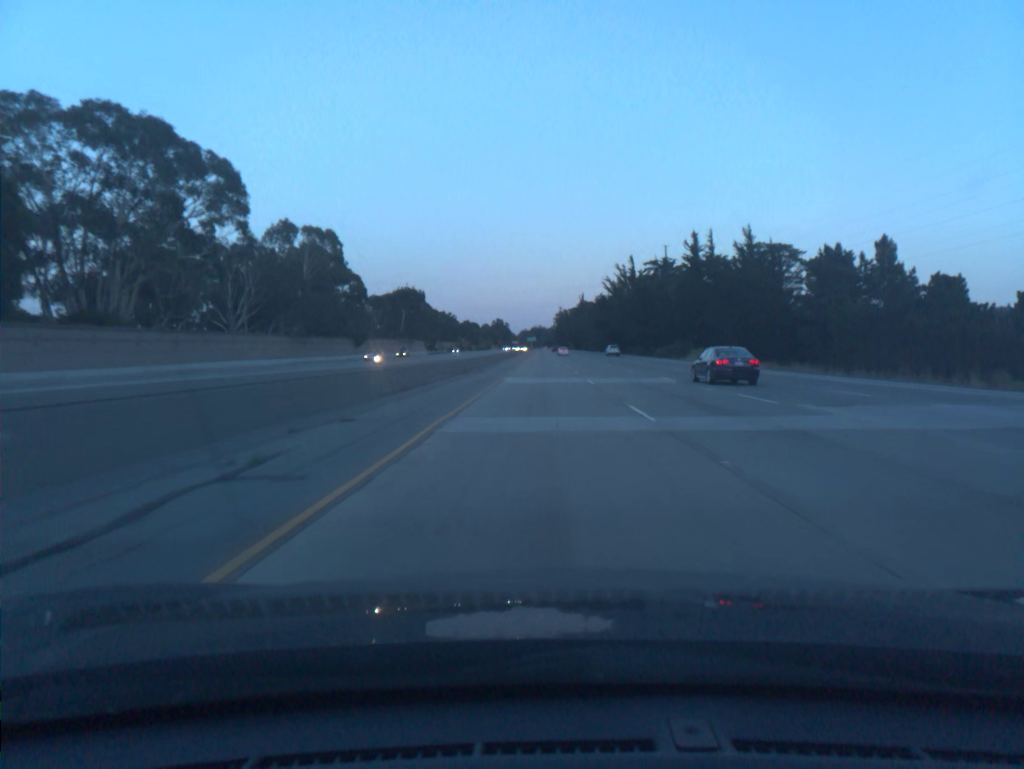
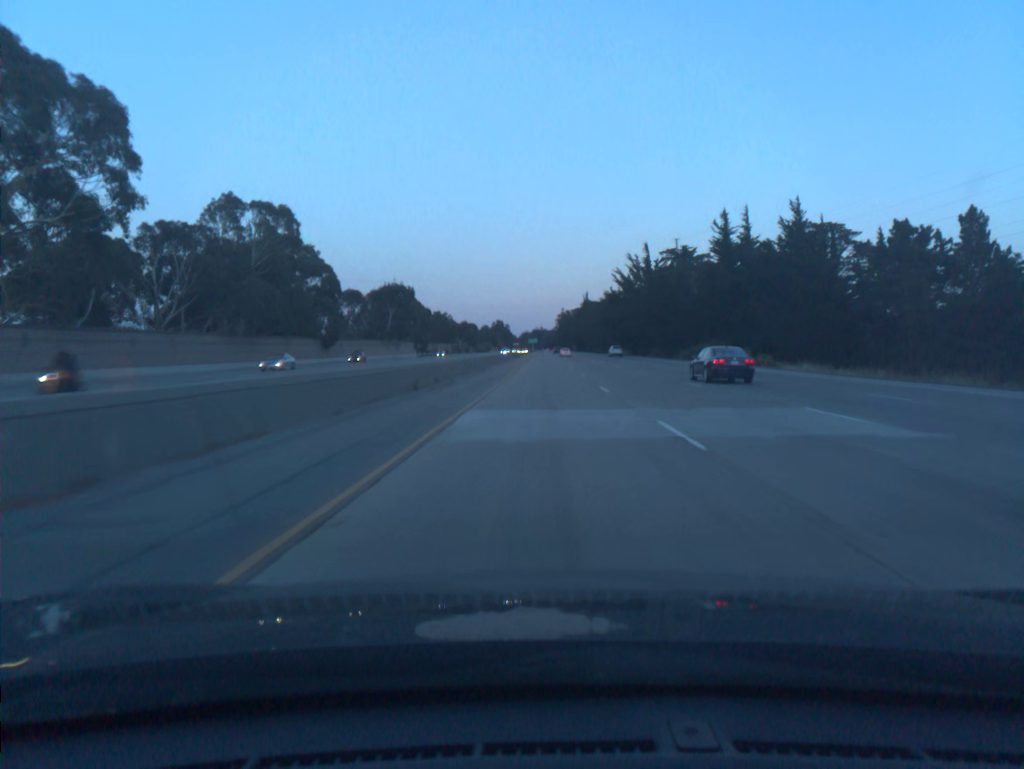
(0.0, +19.5) m; 0°
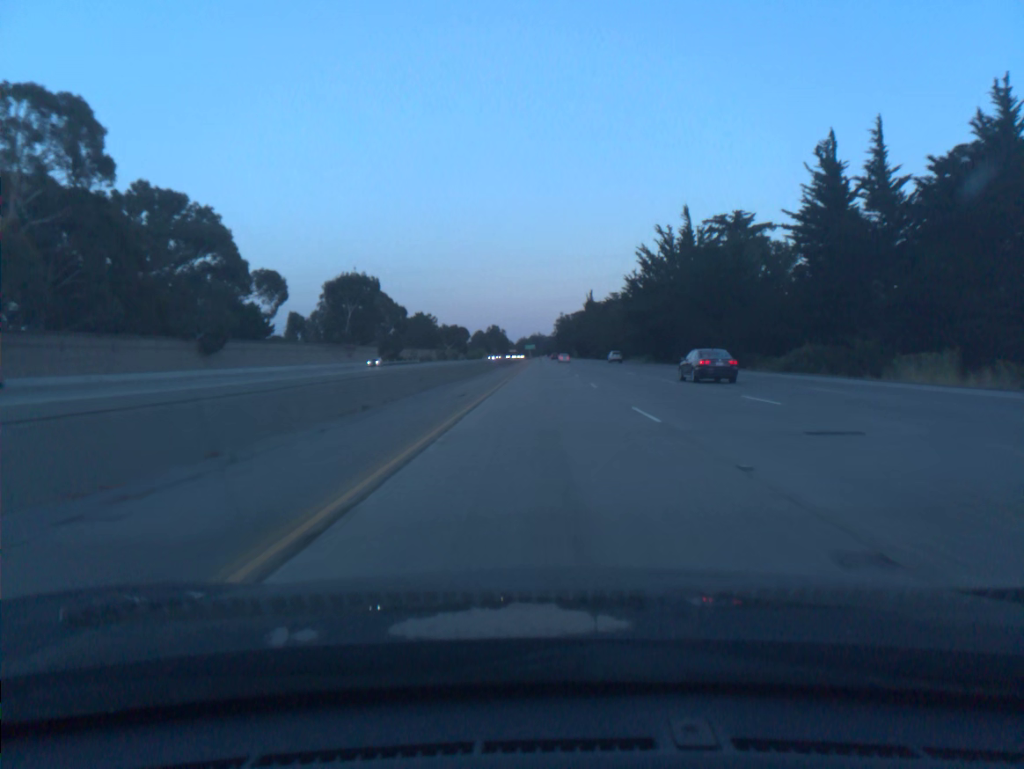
(0.0, +38.9) m; 0°
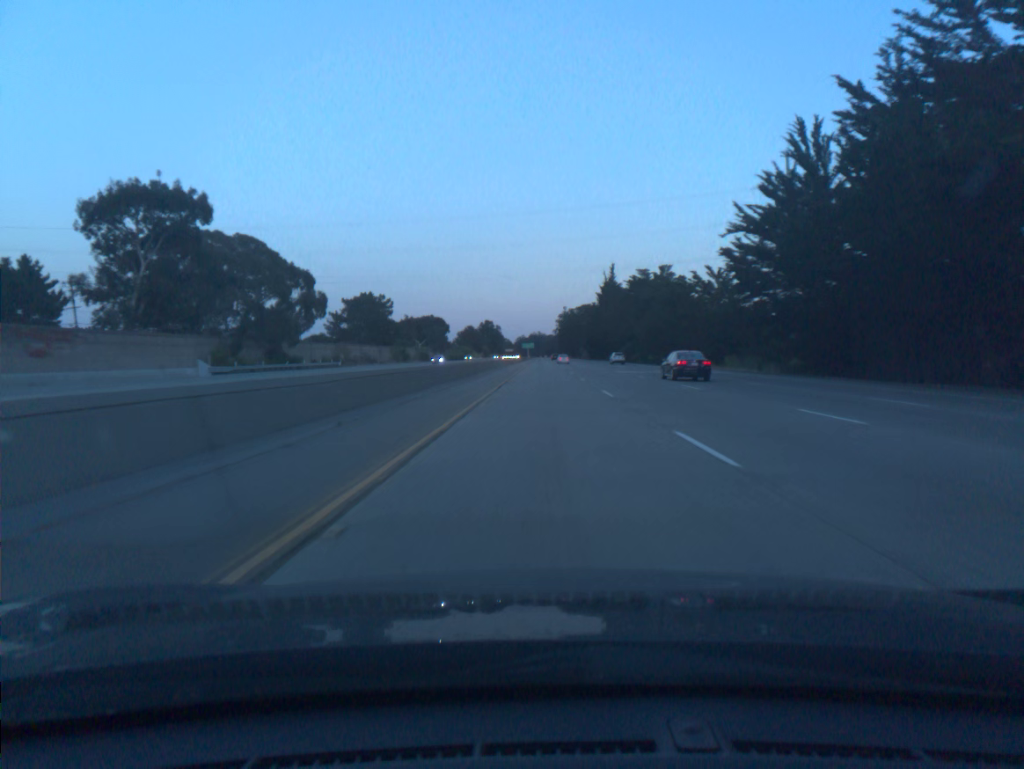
(0.0, +77.9) m; 0°
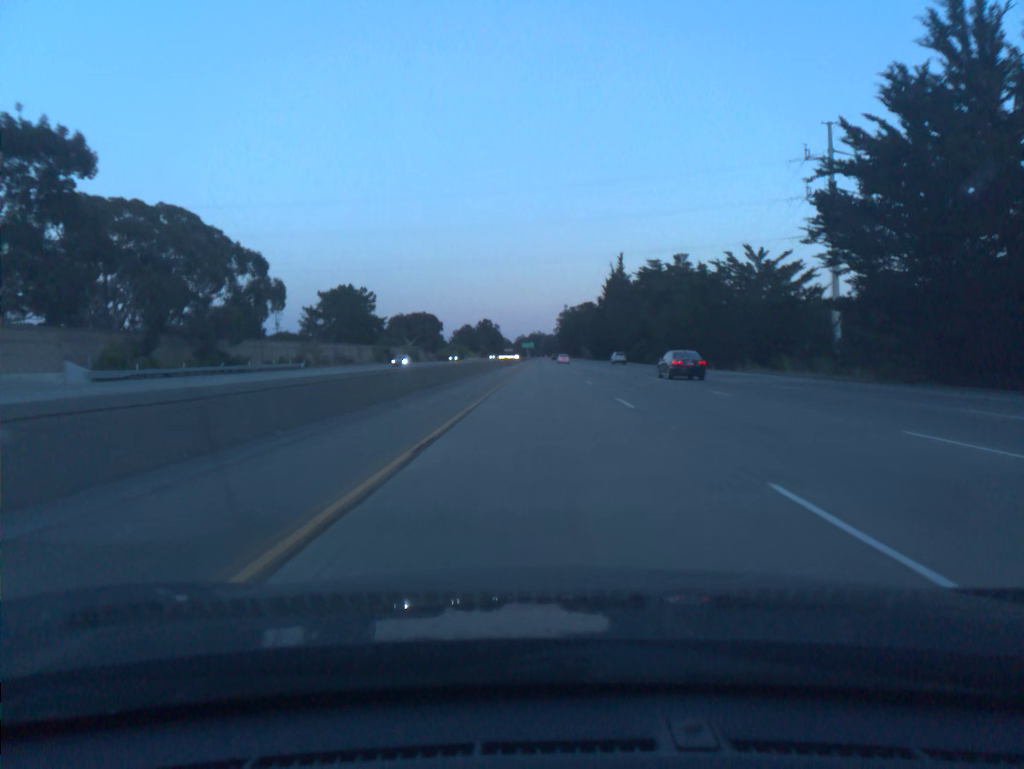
(0.0, +19.5) m; 0°
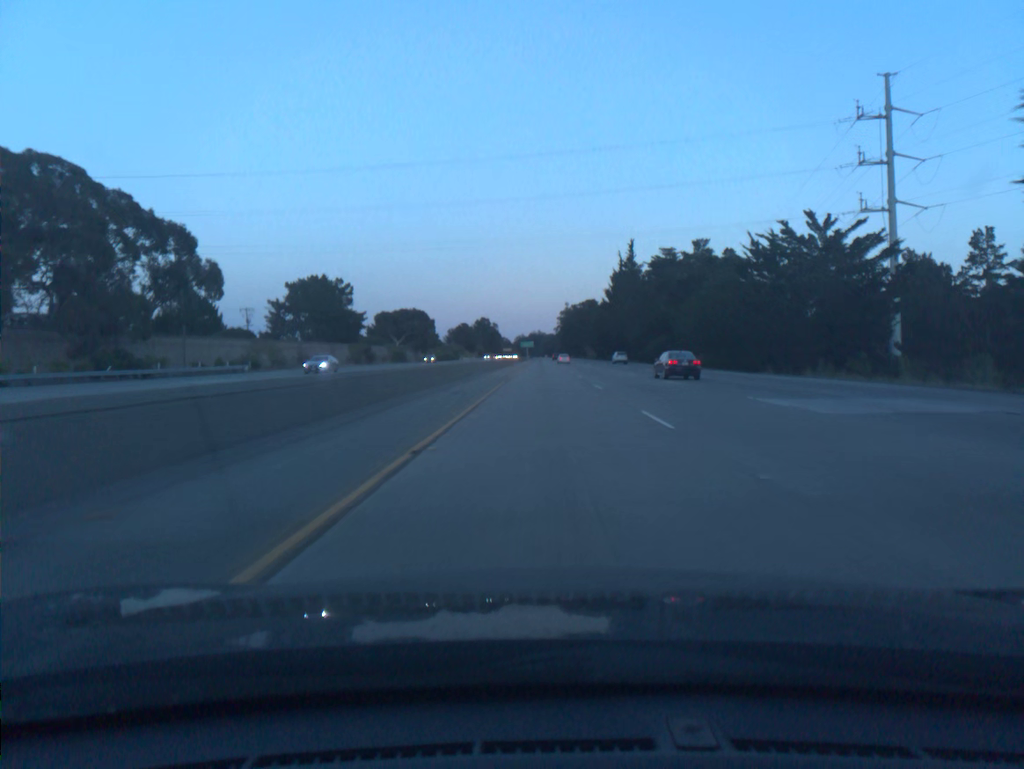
(0.0, +19.6) m; 0°
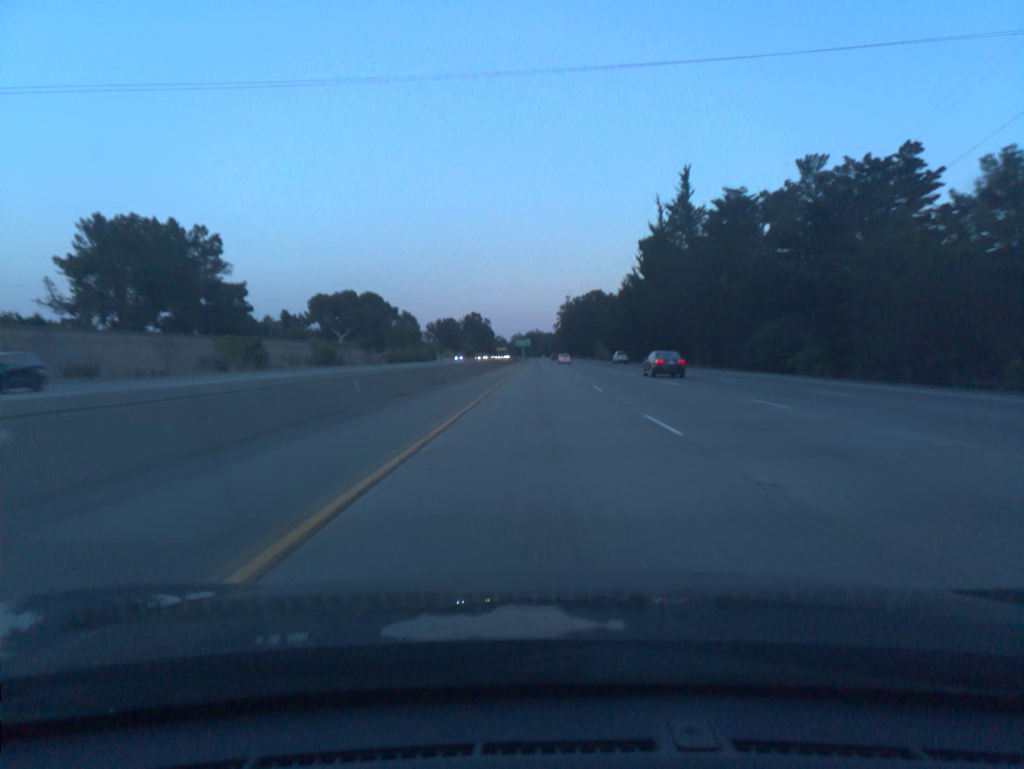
(+0.1, +58.9) m; 0°
